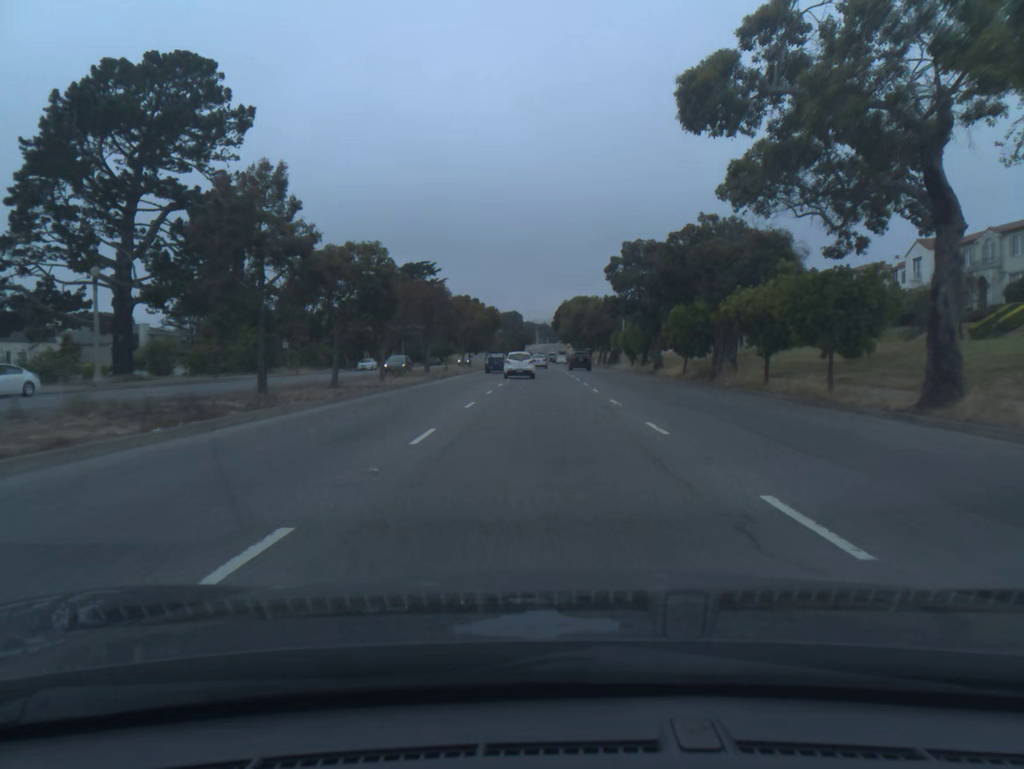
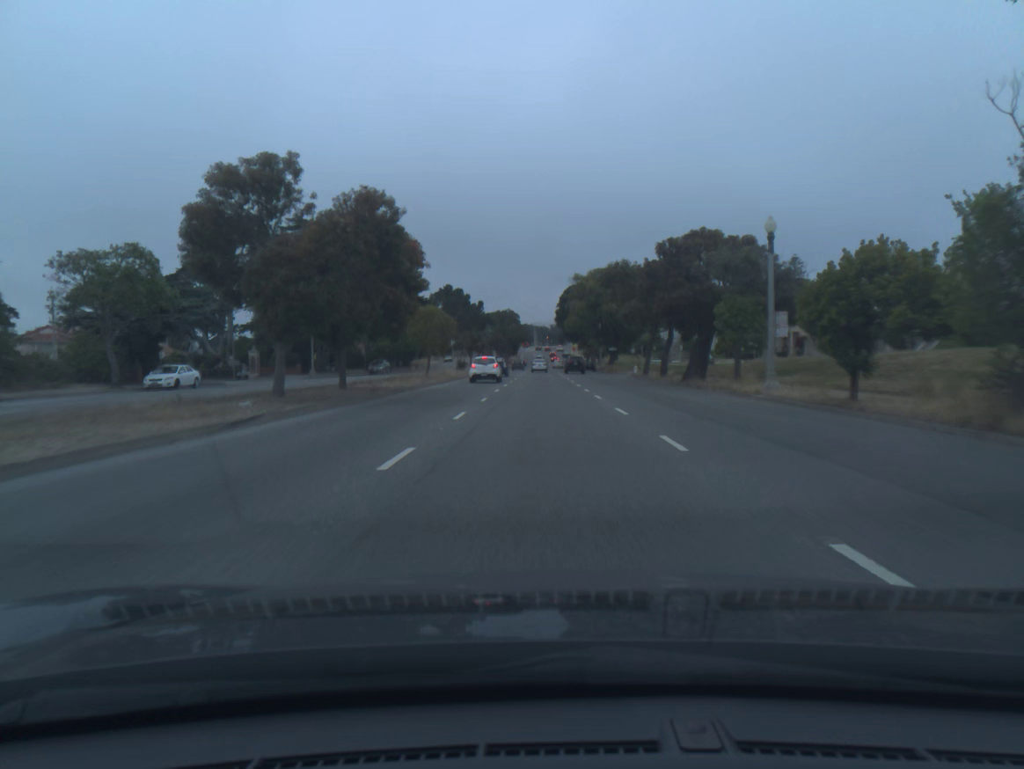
(0.0, +52.2) m; 0°
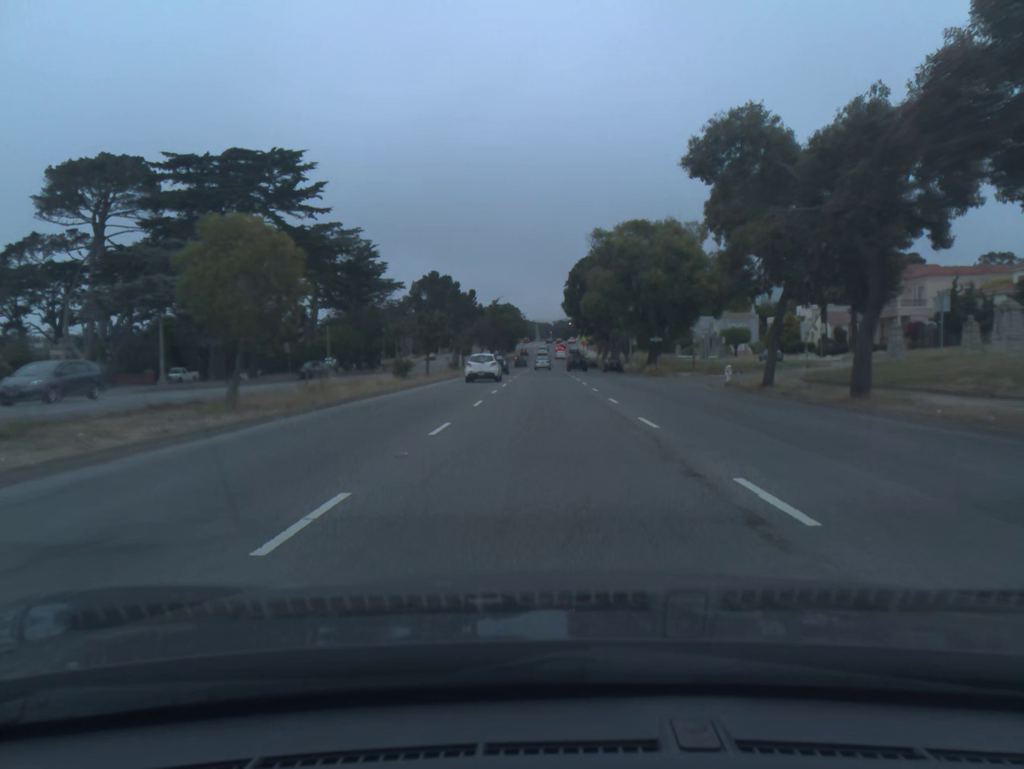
(-0.1, +32.9) m; 0°
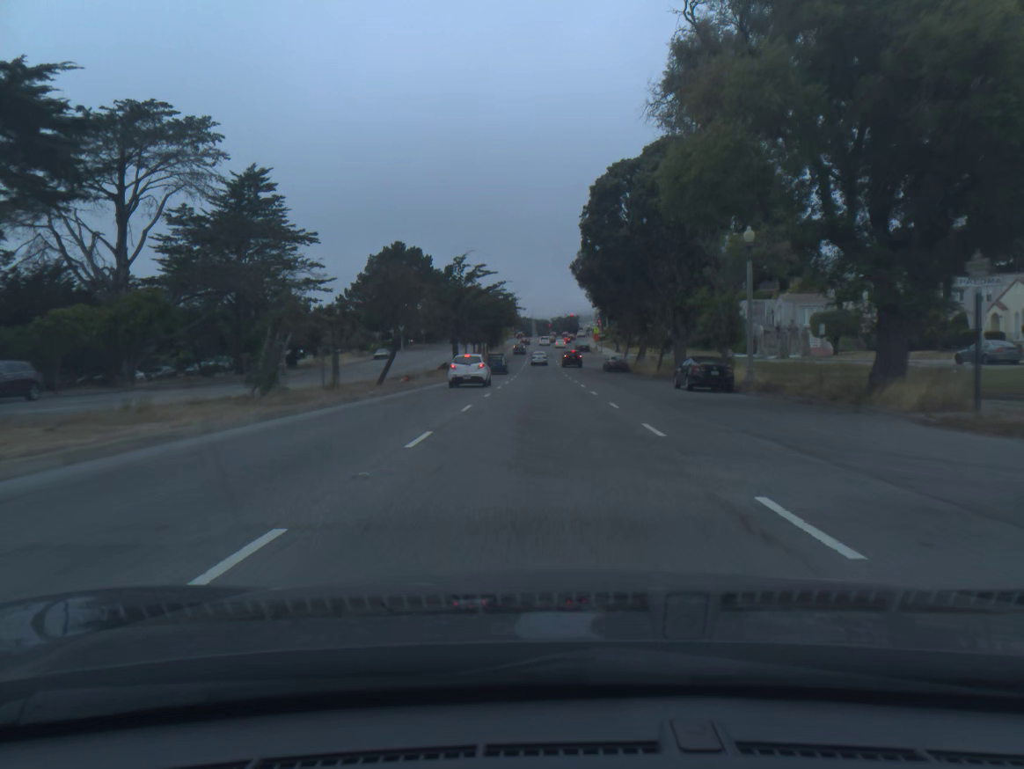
(+0.1, +44.6) m; 0°
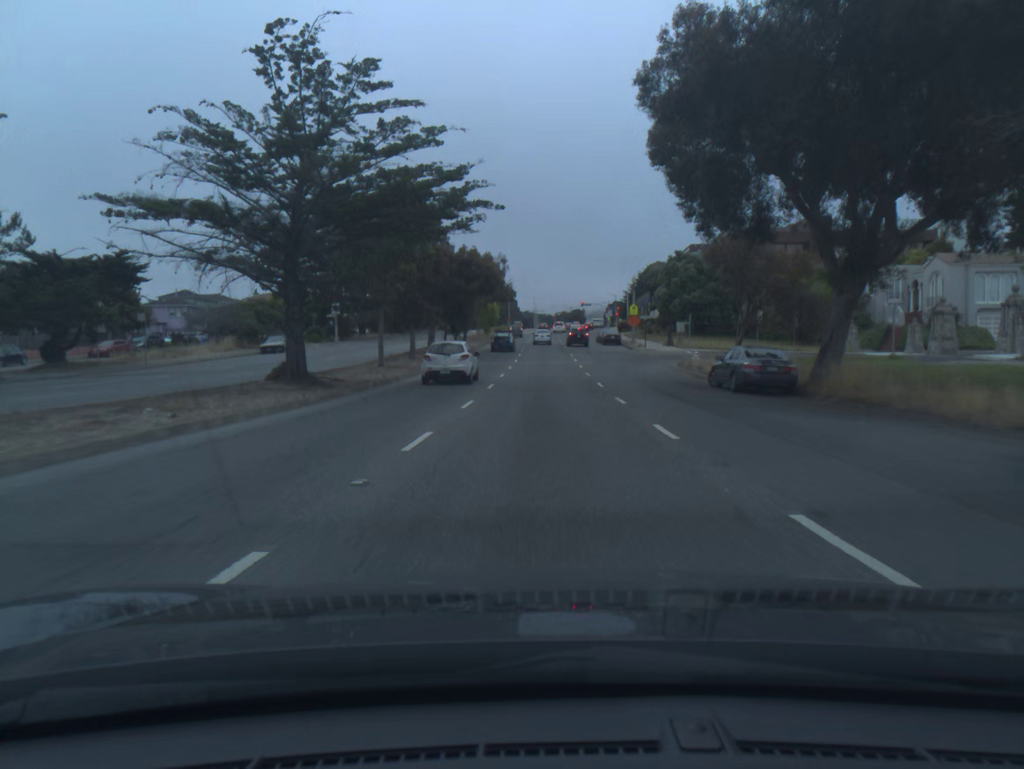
(-0.1, +44.5) m; 0°
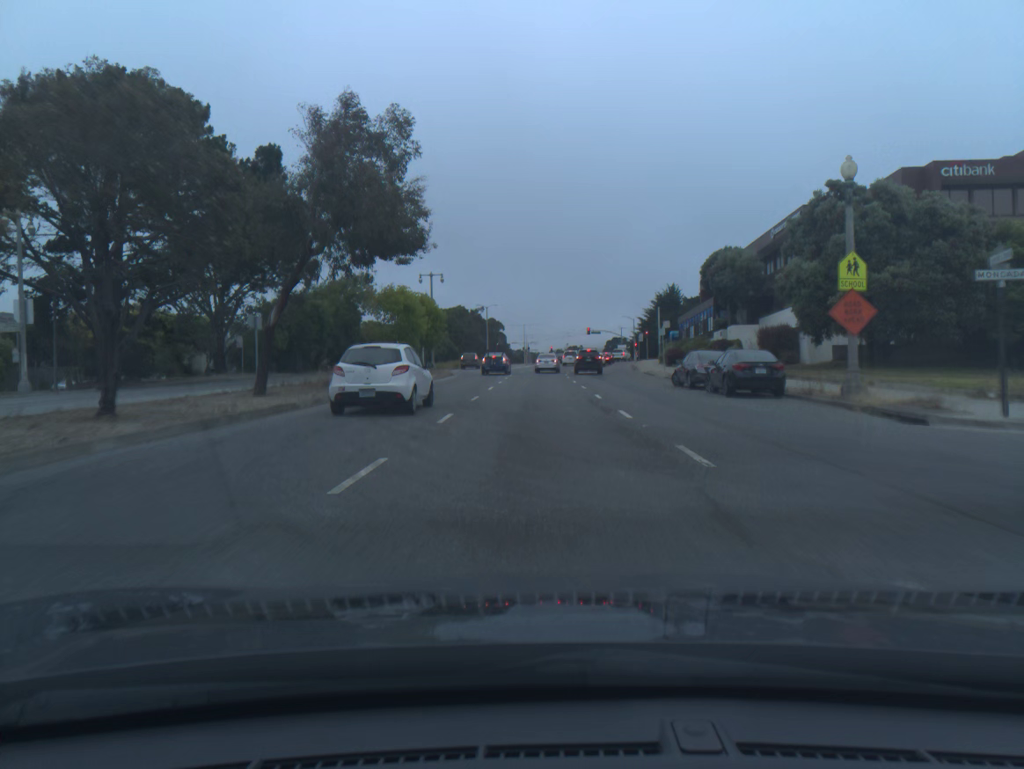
(+0.2, +53.1) m; +1°
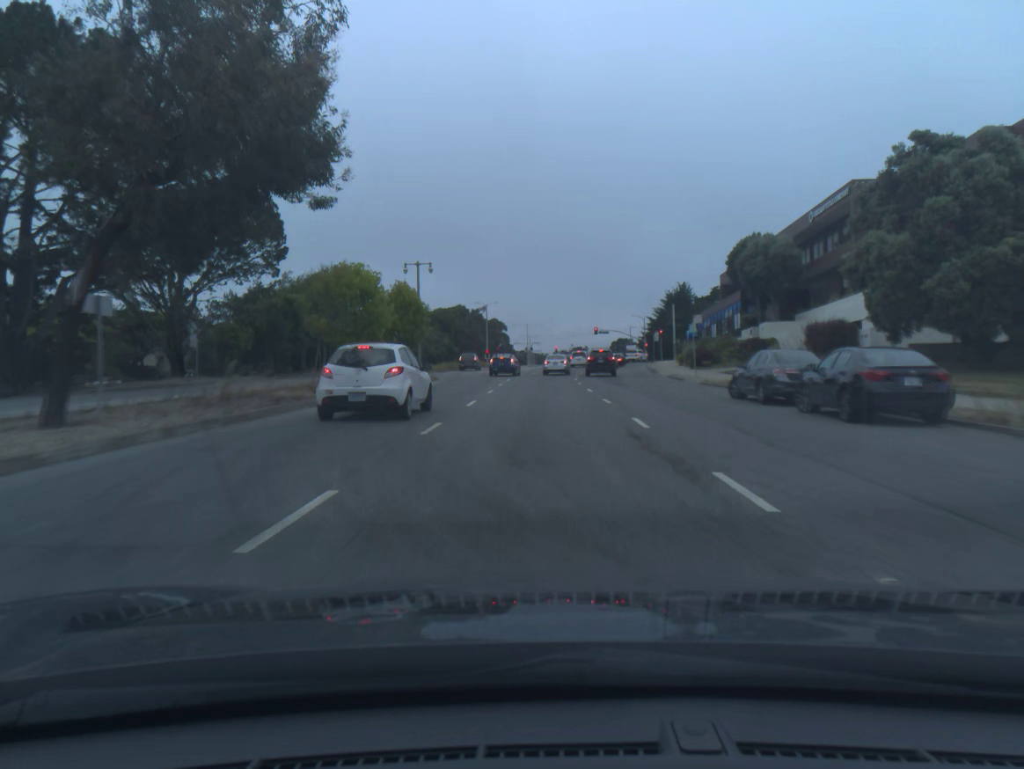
(0.0, +9.4) m; 0°
